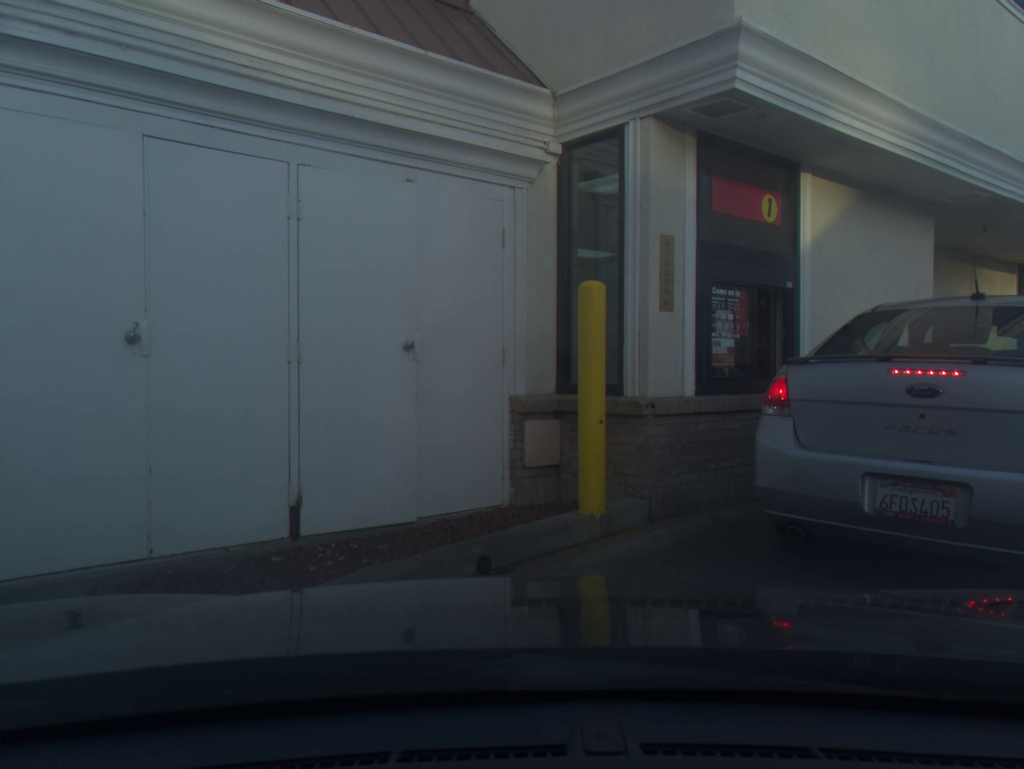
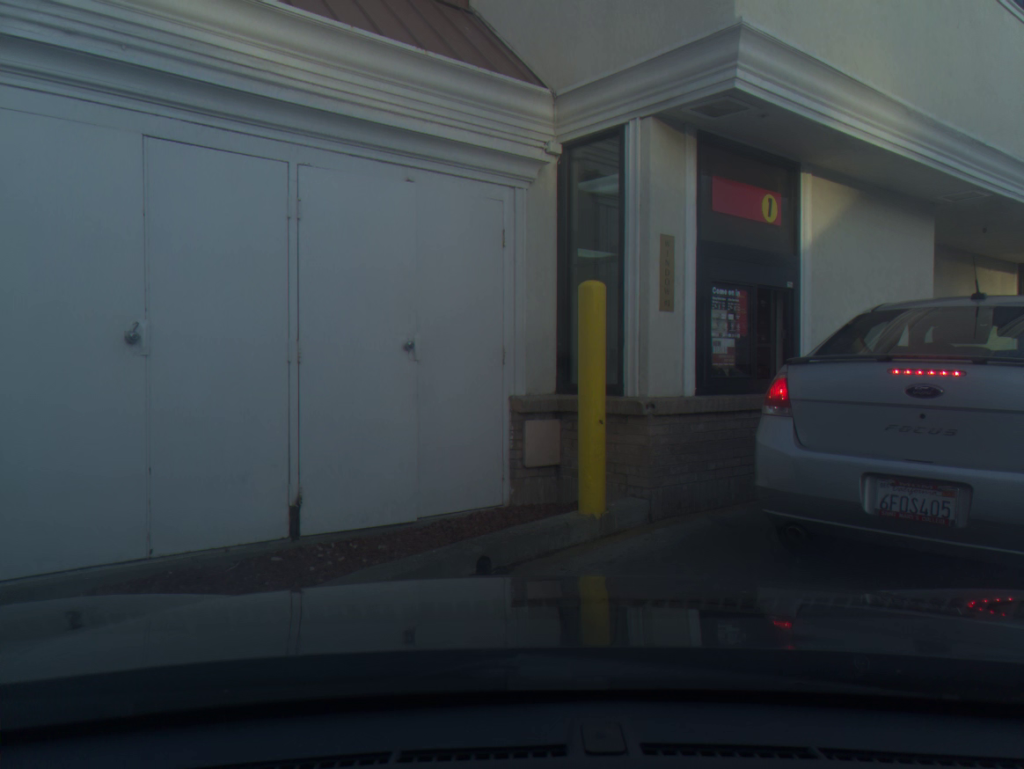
(0.0, 0.0) m; 0°
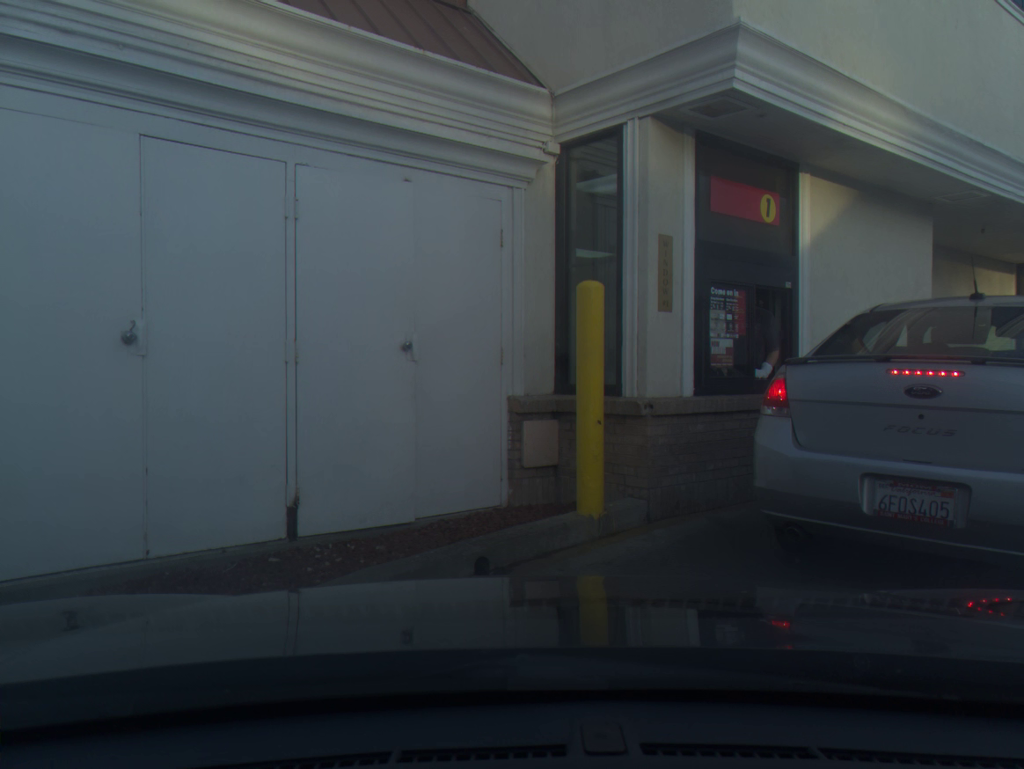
(0.0, 0.0) m; 0°
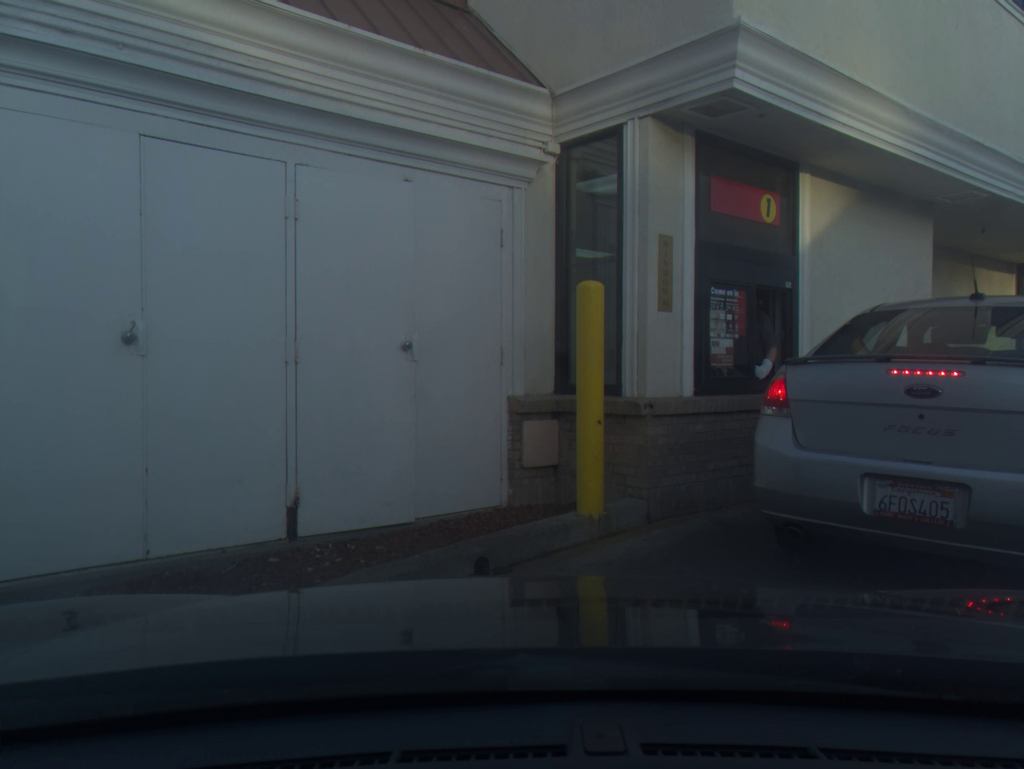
(0.0, 0.0) m; 0°
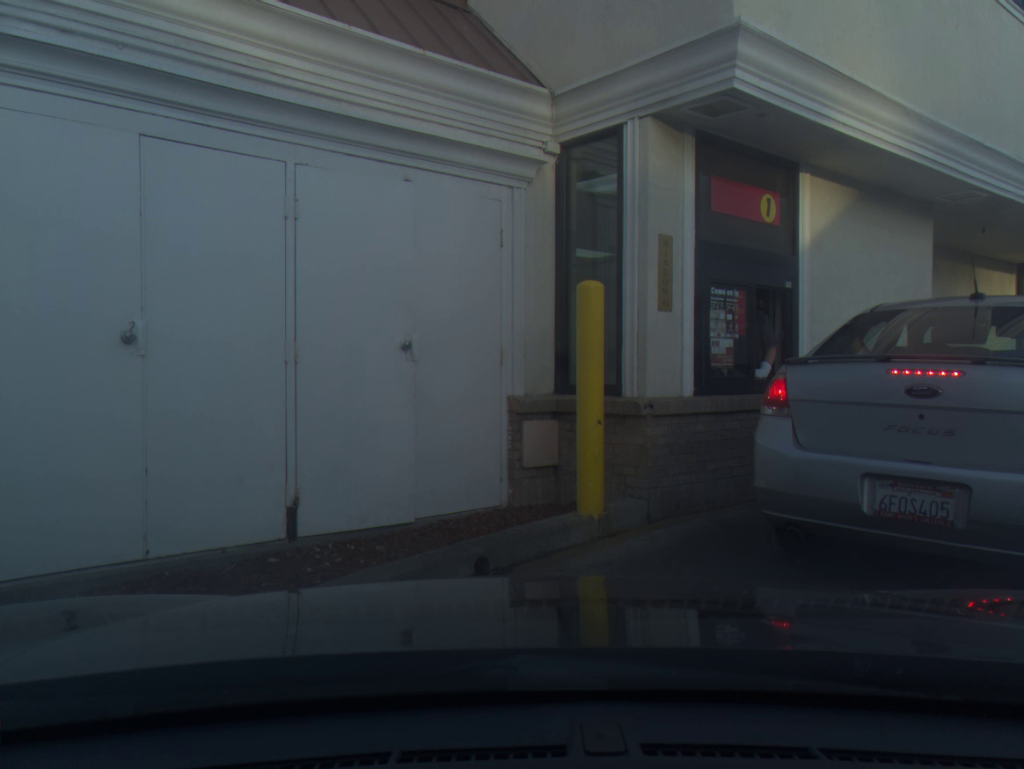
(0.0, 0.0) m; 0°
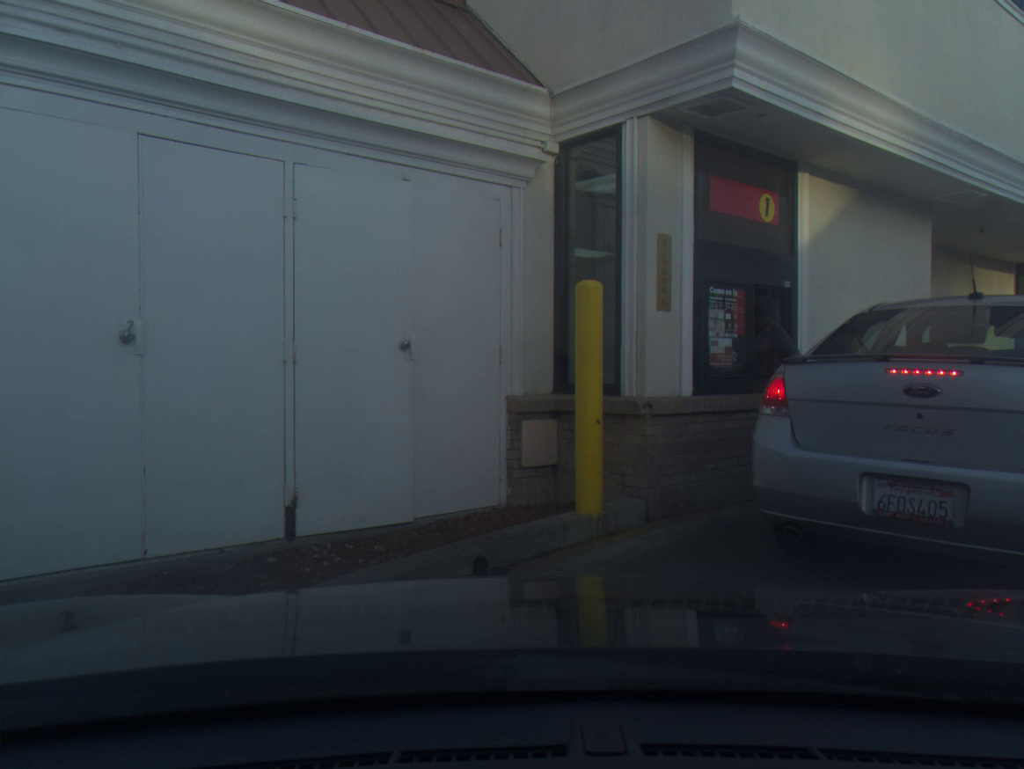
(0.0, 0.0) m; 0°
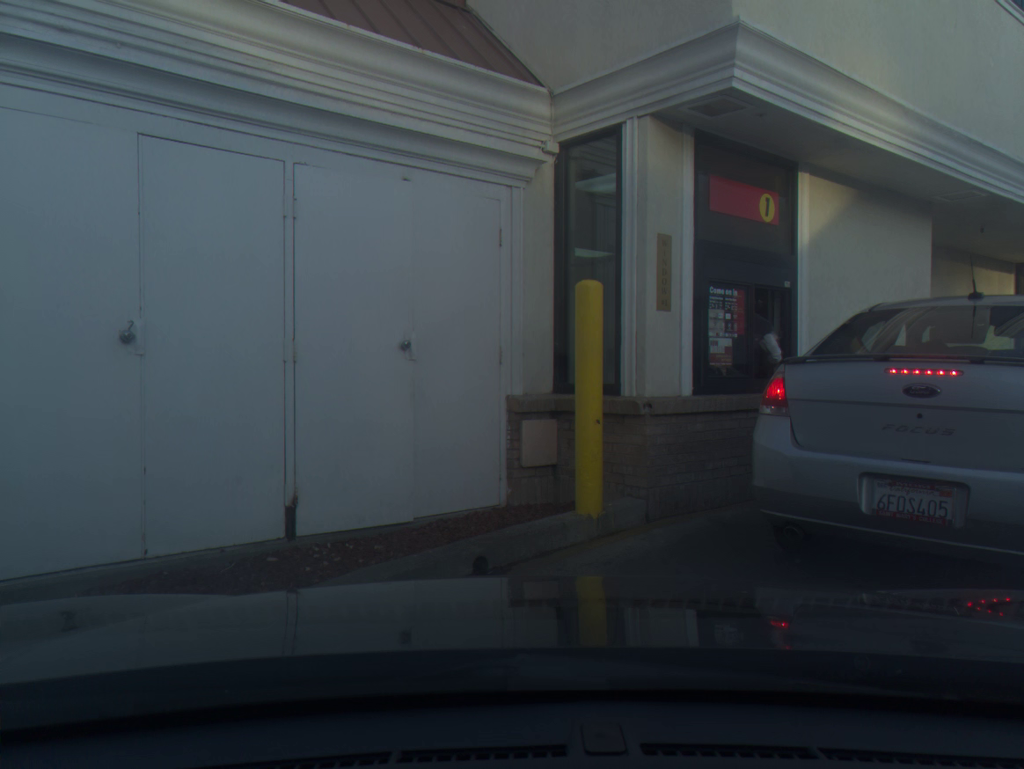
(0.0, 0.0) m; 0°
